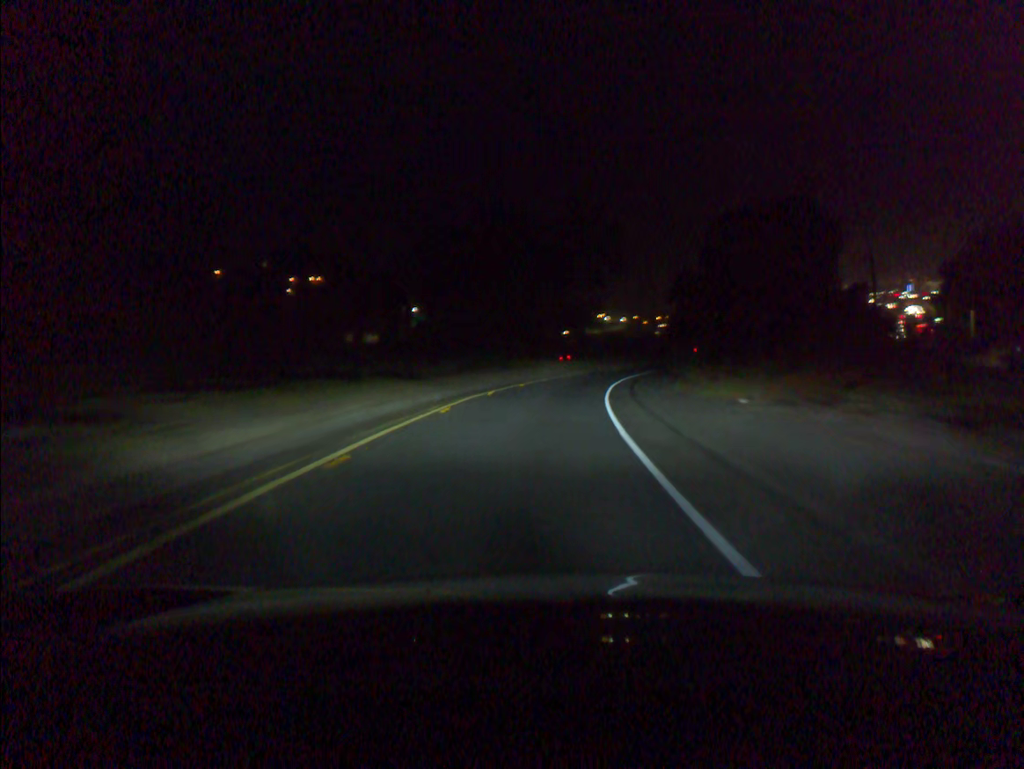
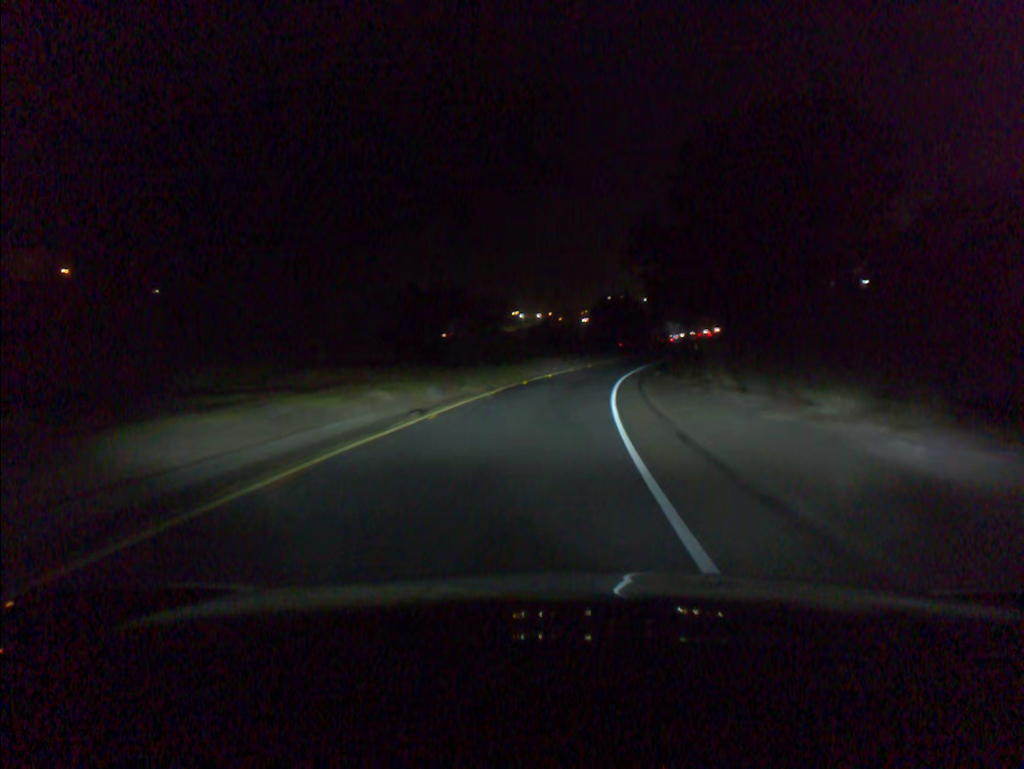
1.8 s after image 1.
(+1.8, +30.2) m; +6°
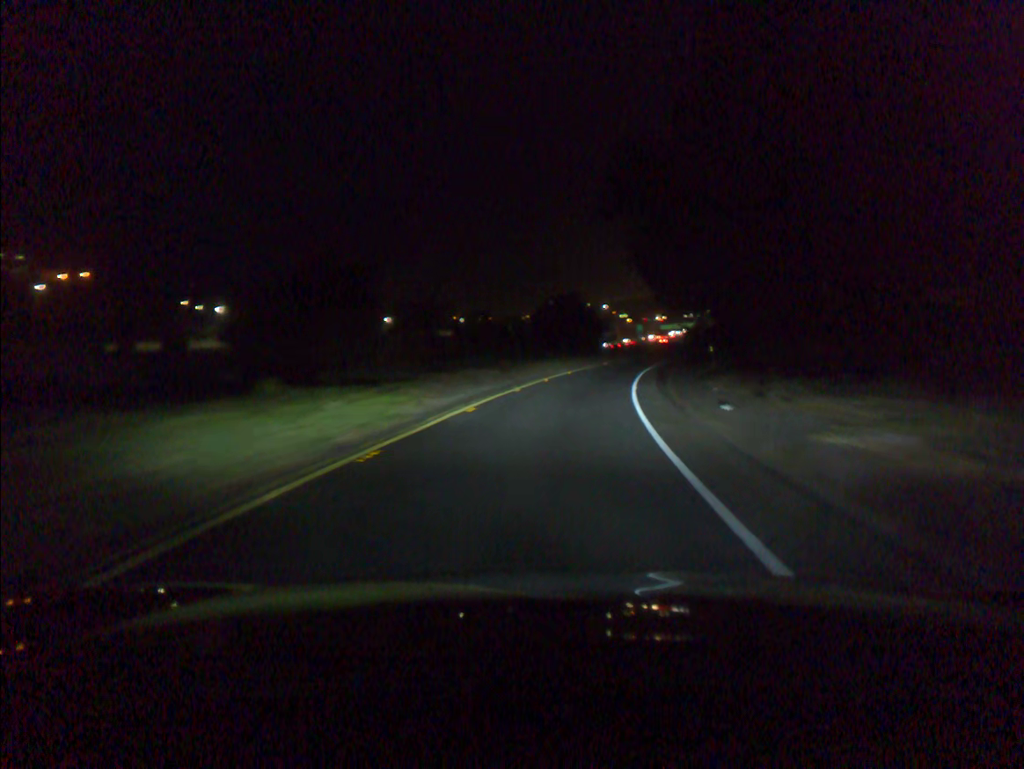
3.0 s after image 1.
(+0.7, +20.5) m; +4°
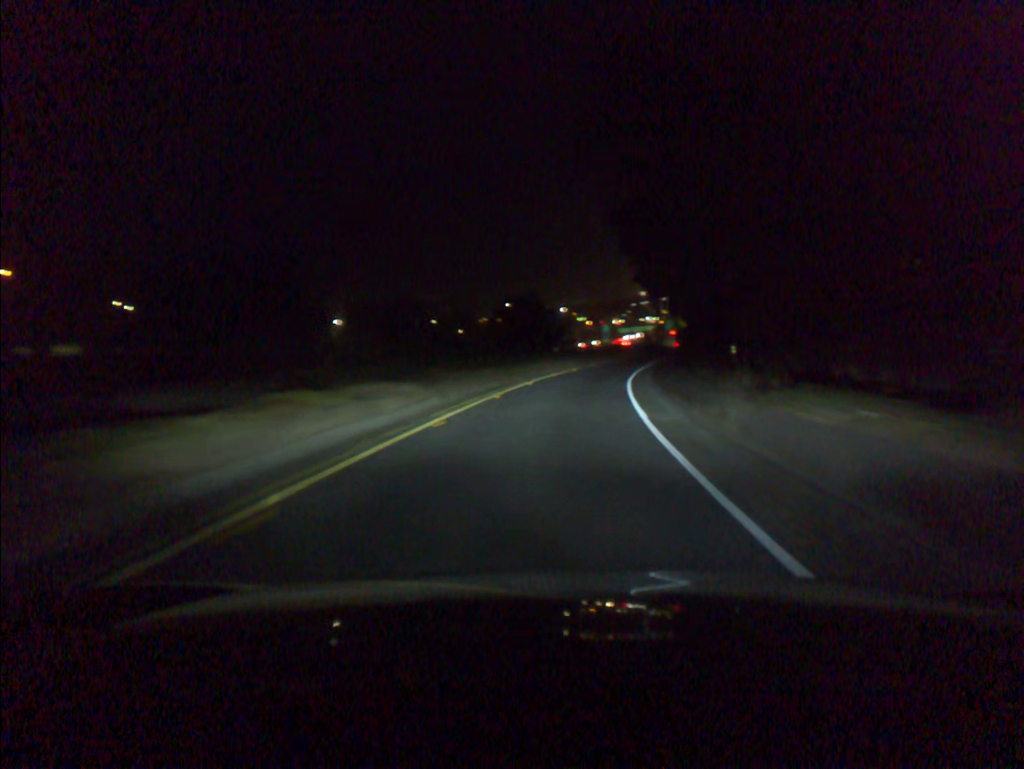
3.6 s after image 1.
(+0.3, +10.7) m; +3°
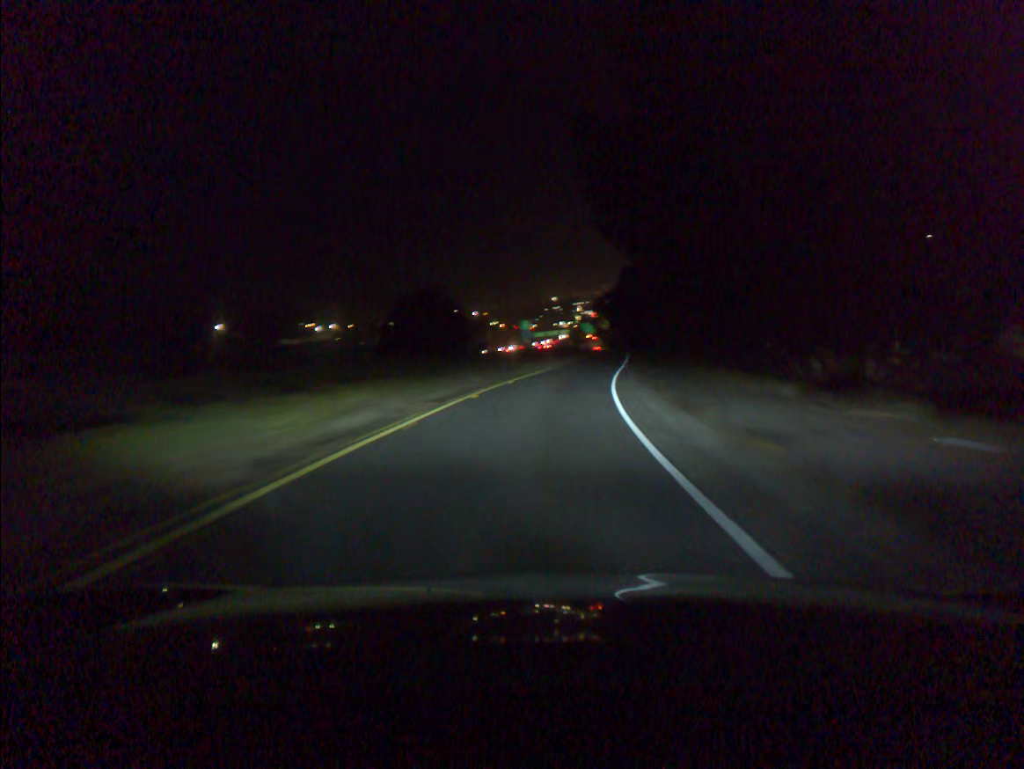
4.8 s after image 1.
(+1.3, +22.6) m; +6°
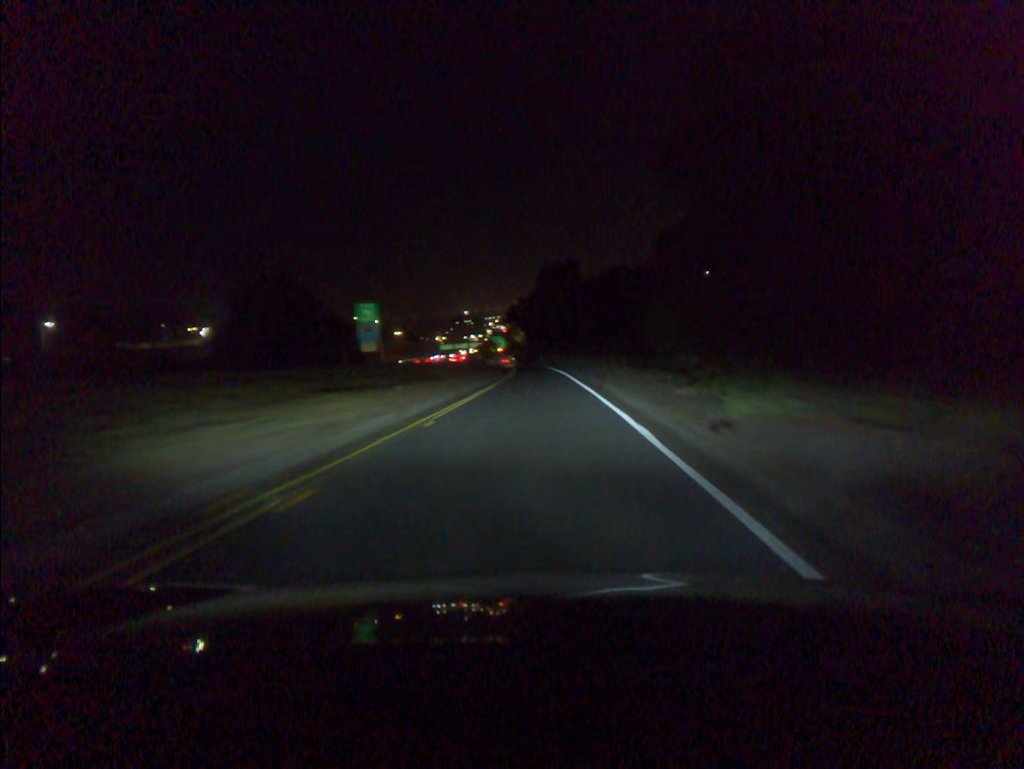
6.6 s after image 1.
(+2.1, +35.1) m; +6°
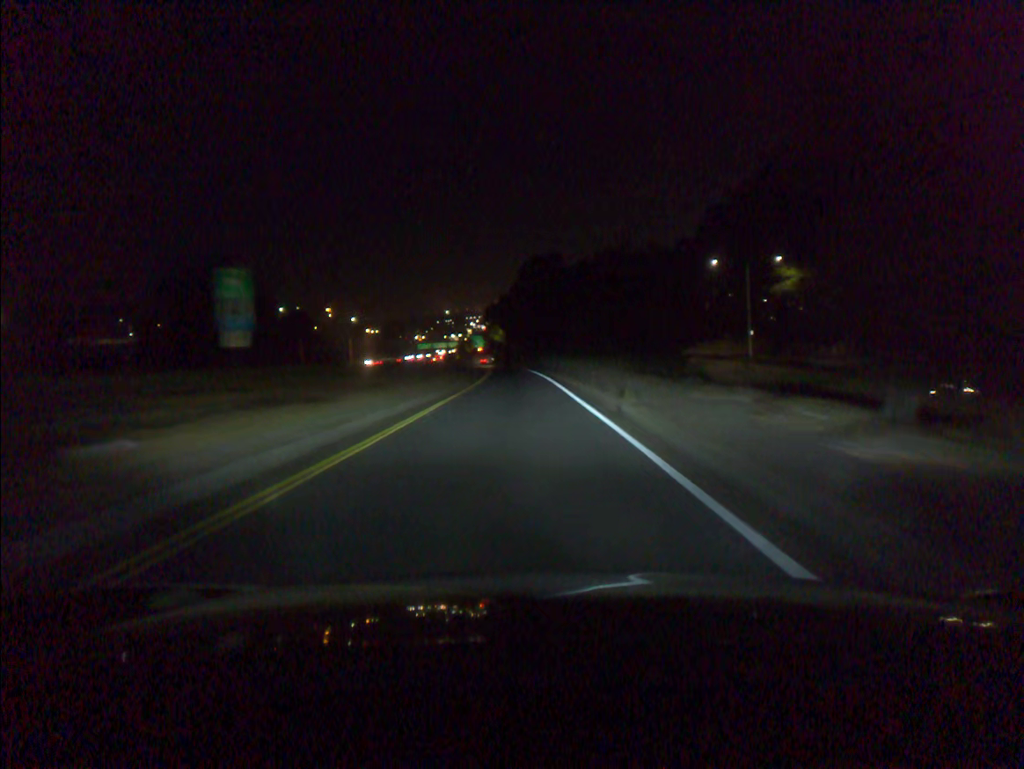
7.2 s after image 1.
(+0.2, +12.0) m; +1°
